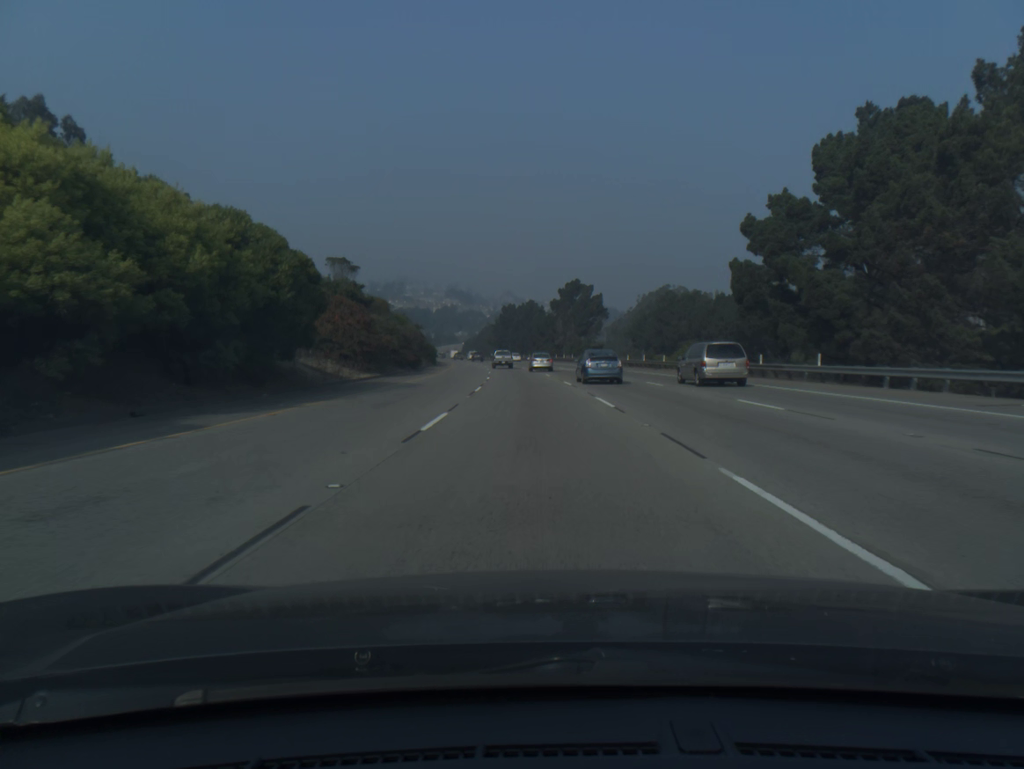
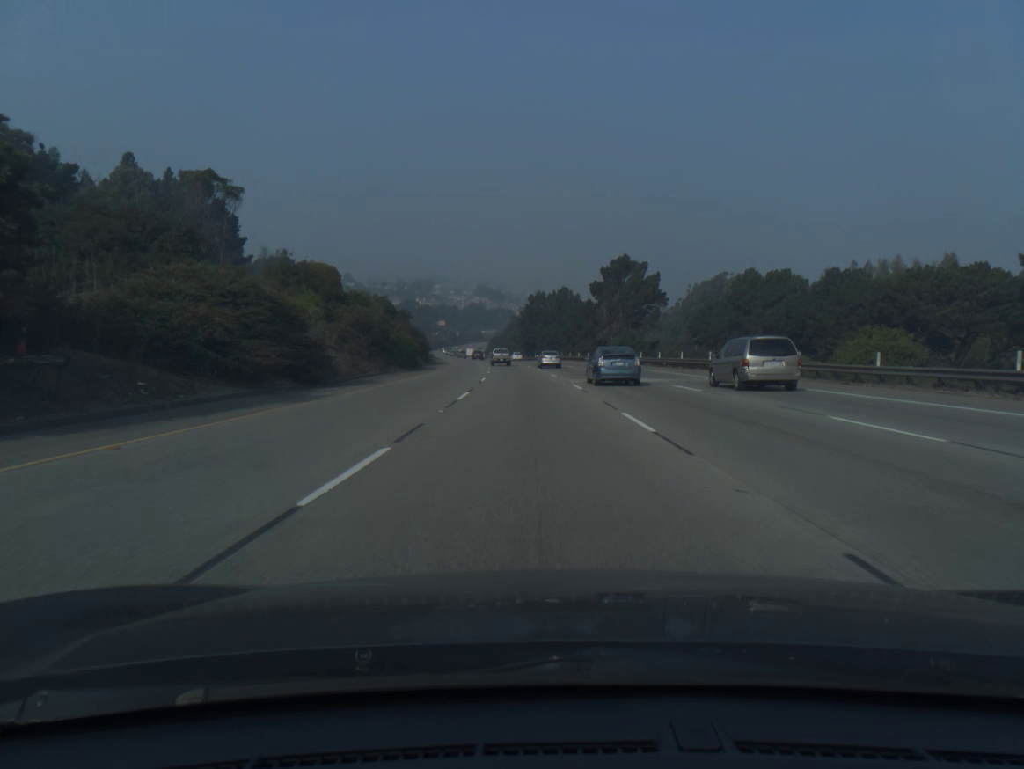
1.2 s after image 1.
(-0.7, +35.7) m; -2°
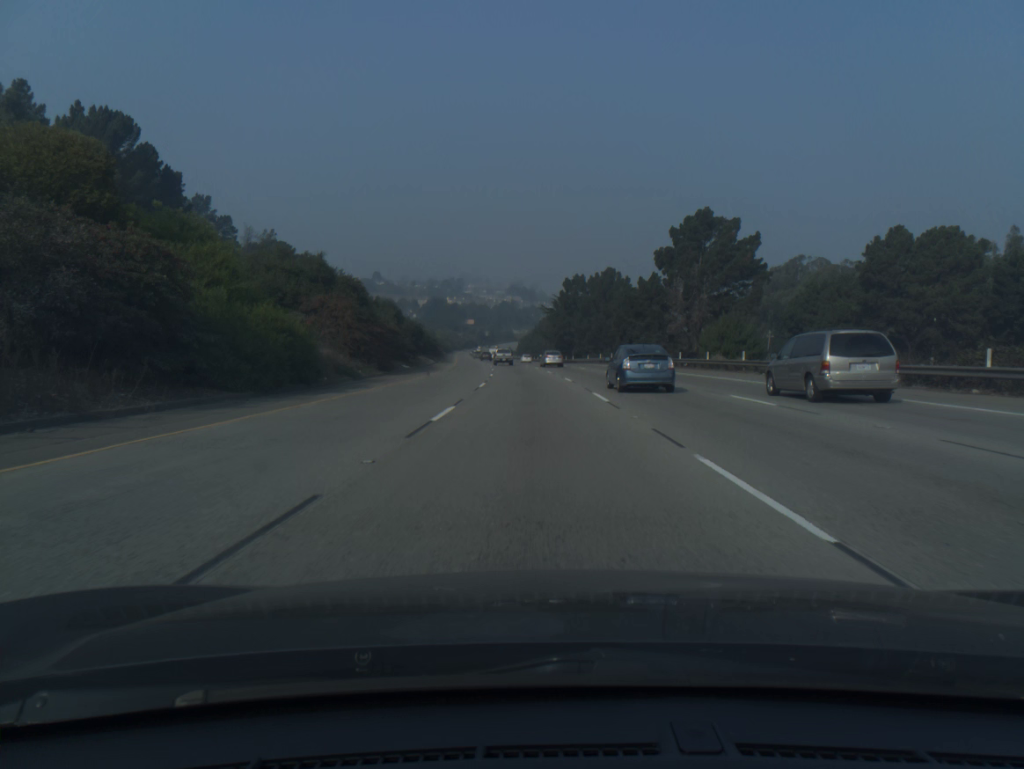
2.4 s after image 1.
(-0.8, +36.1) m; -2°
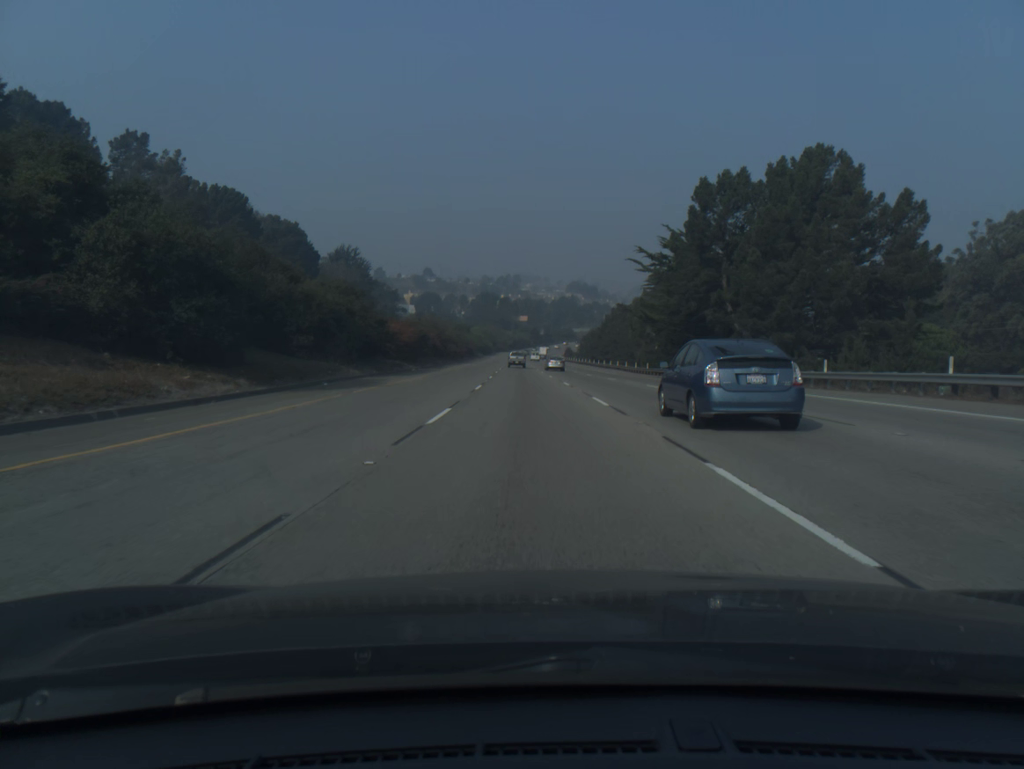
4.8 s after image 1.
(-2.8, +73.4) m; -4°
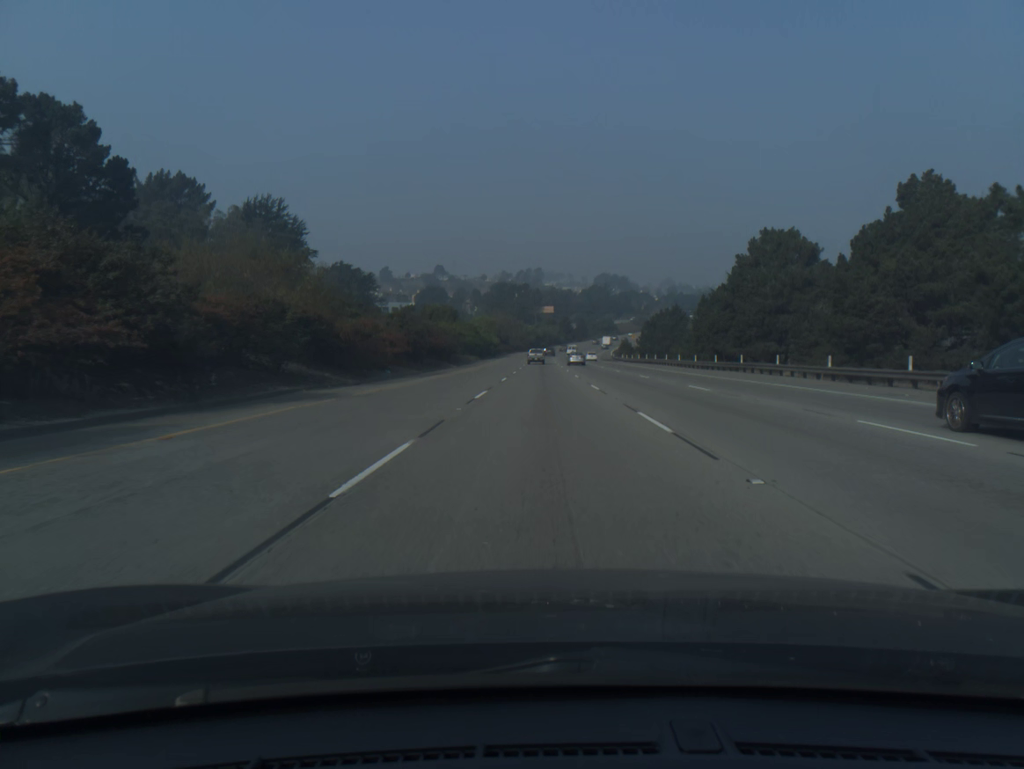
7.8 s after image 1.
(-2.8, +94.6) m; -2°
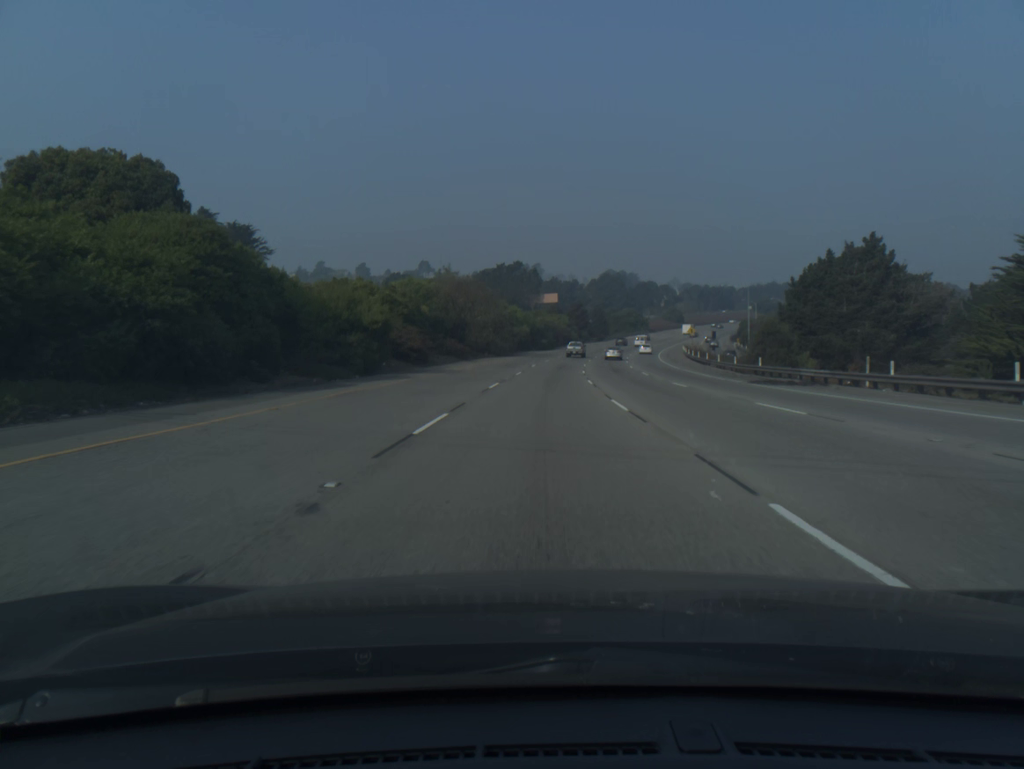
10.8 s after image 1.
(+0.1, +97.1) m; 0°
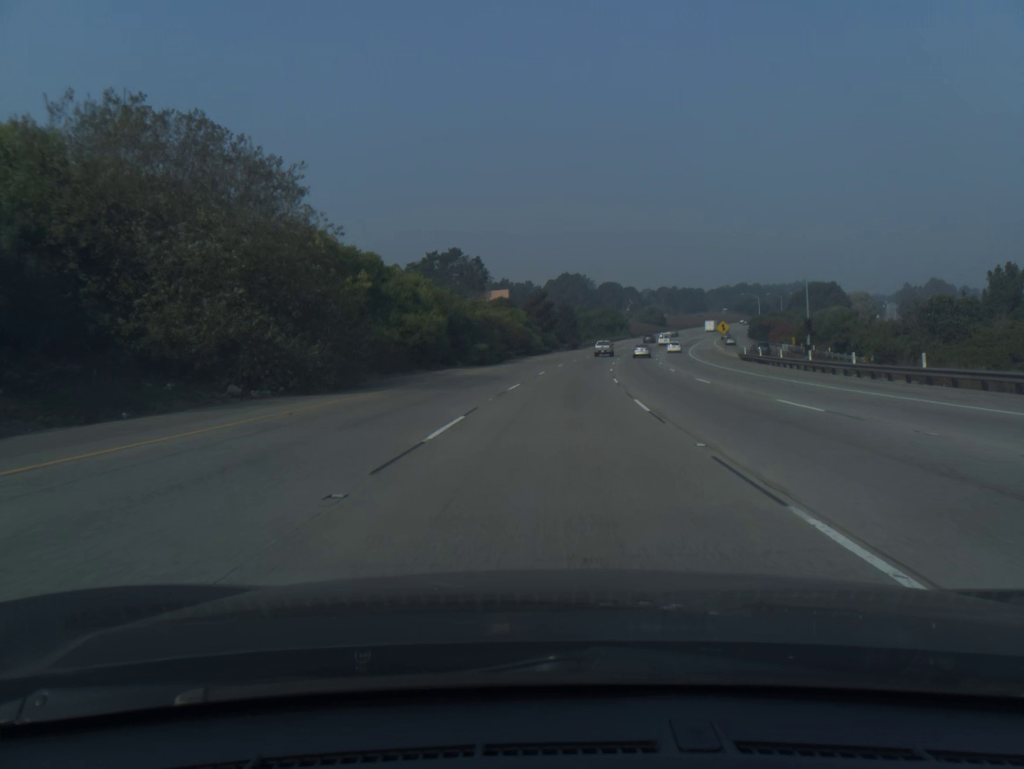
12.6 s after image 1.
(+1.2, +58.8) m; +3°
